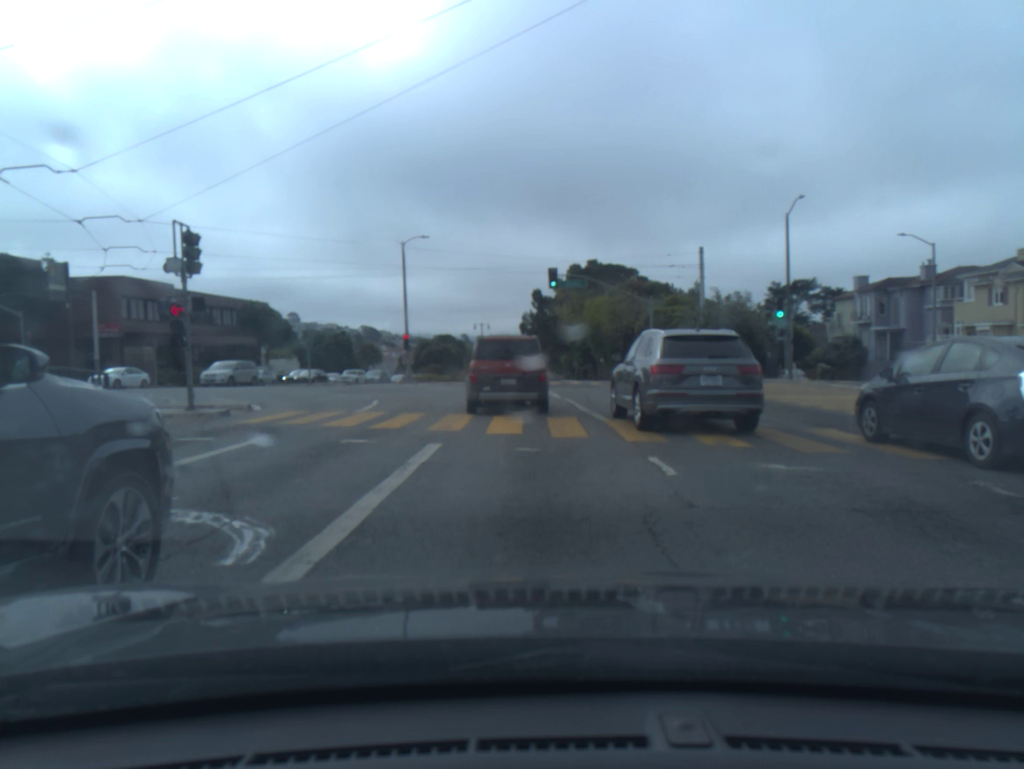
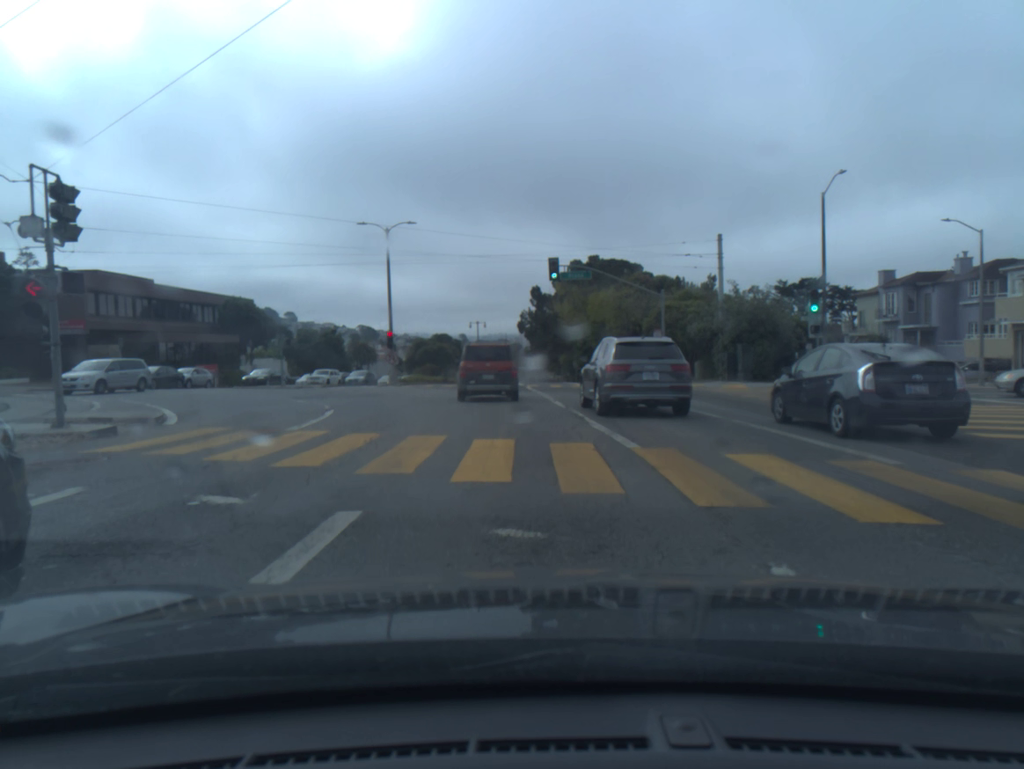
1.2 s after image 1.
(-0.1, +4.8) m; -2°
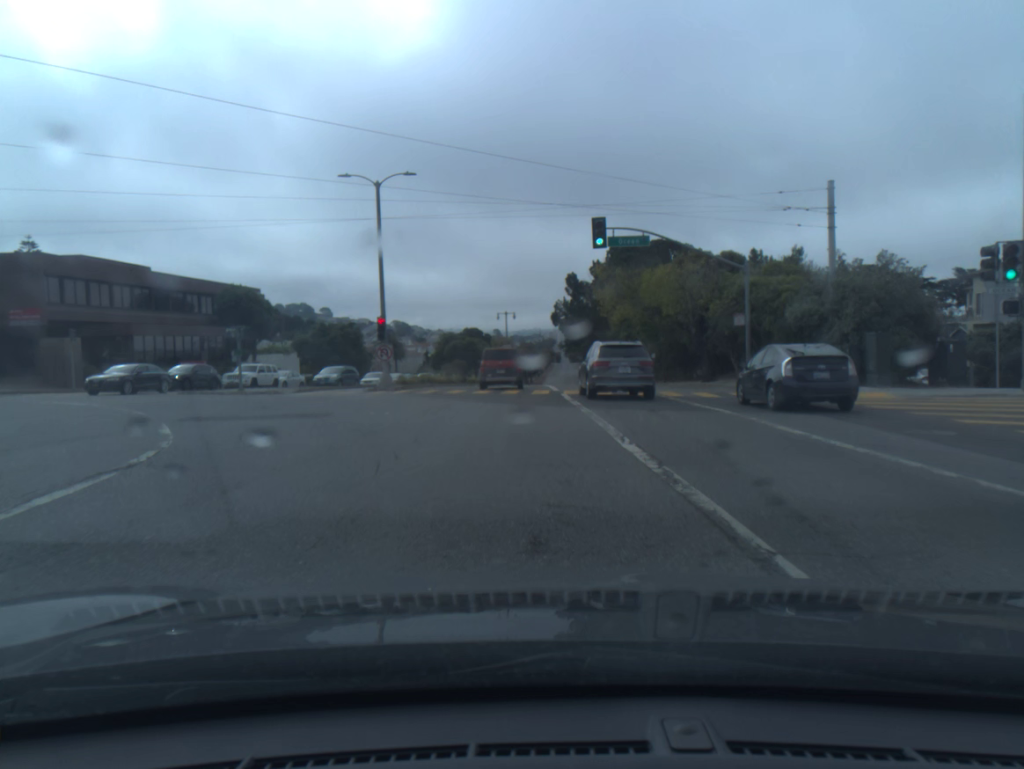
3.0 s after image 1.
(-0.1, +11.3) m; -3°
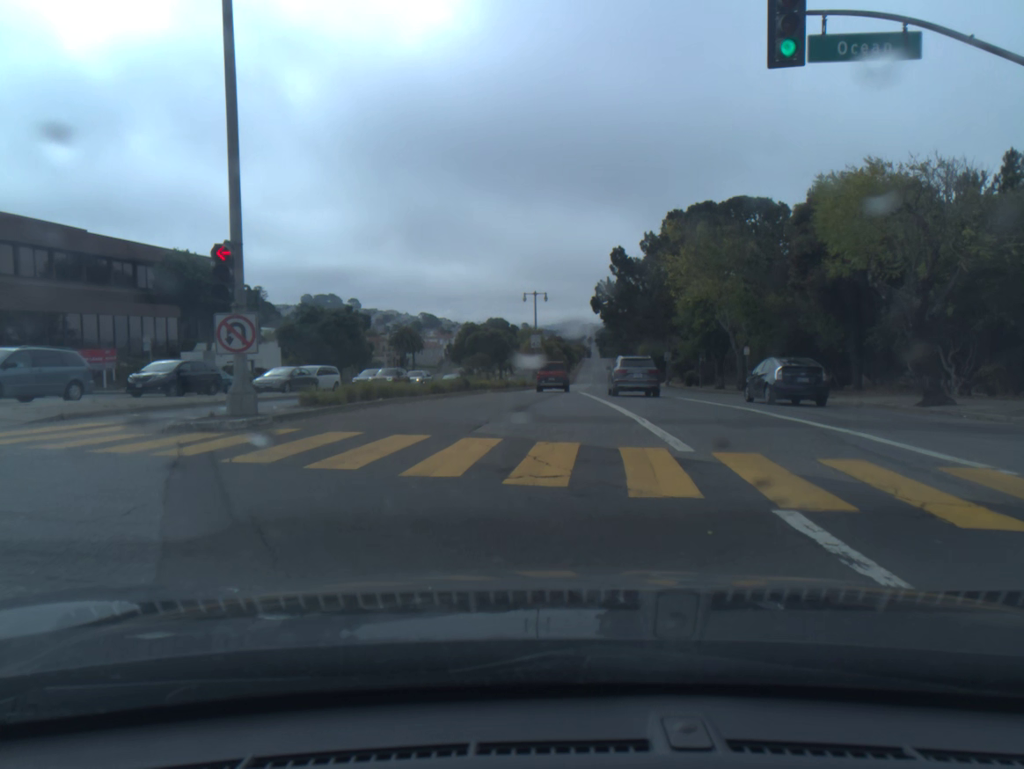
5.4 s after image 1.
(-0.5, +20.7) m; -1°
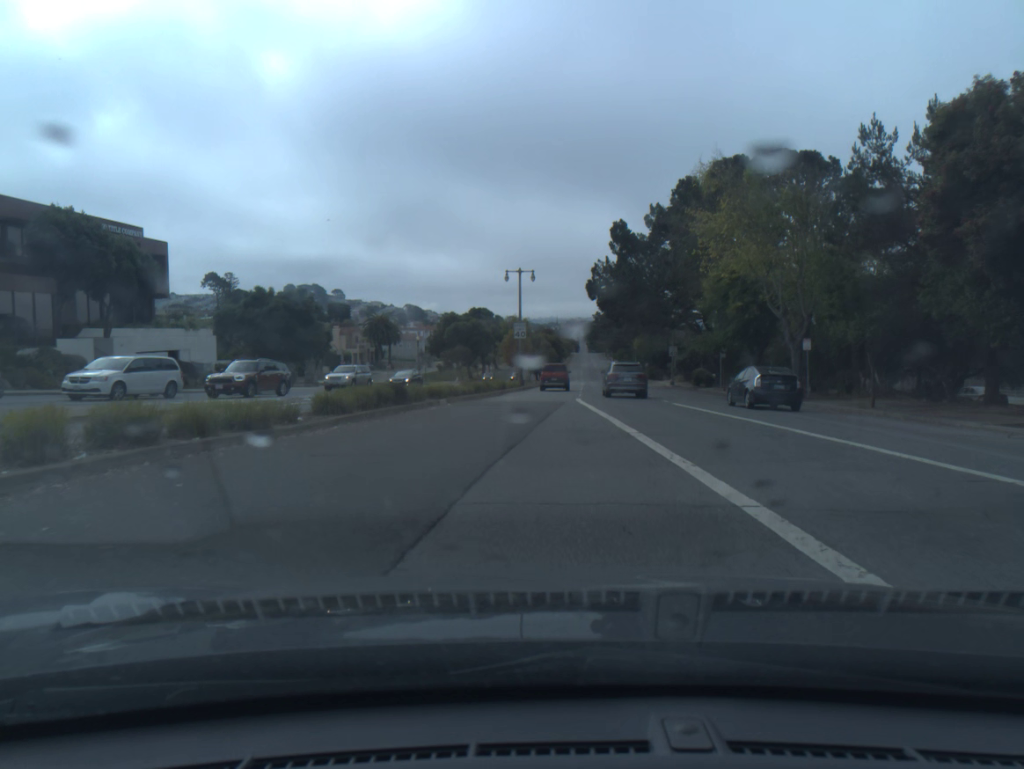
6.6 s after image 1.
(+0.2, +13.3) m; +1°
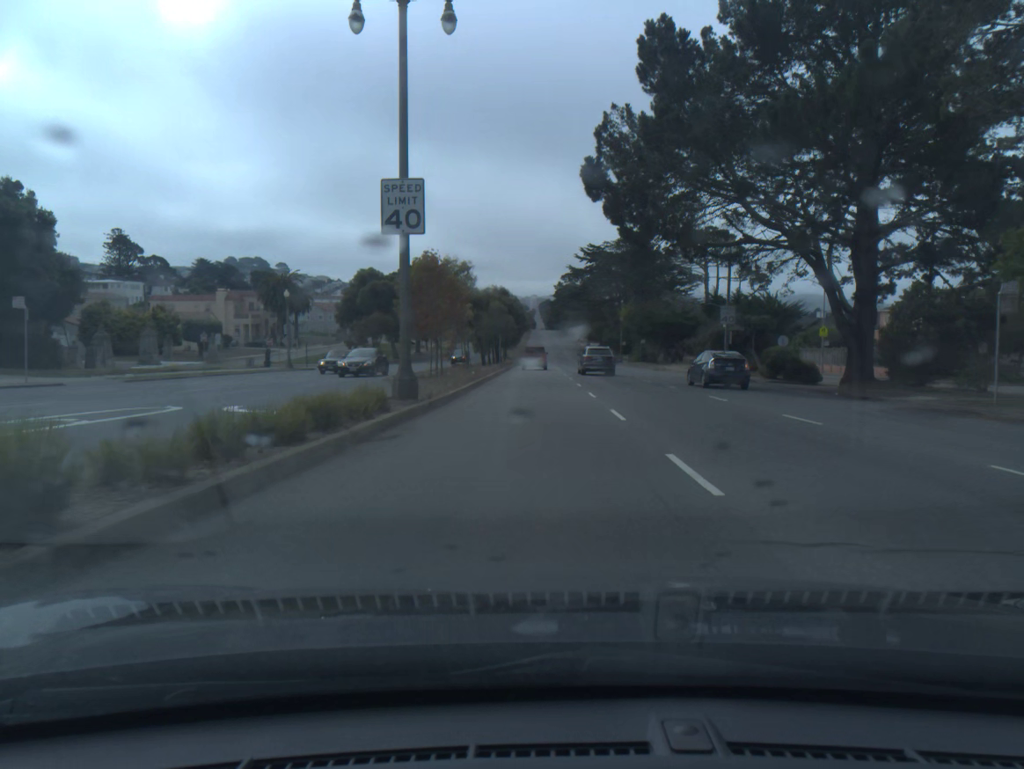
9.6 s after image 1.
(+0.7, +39.7) m; +3°
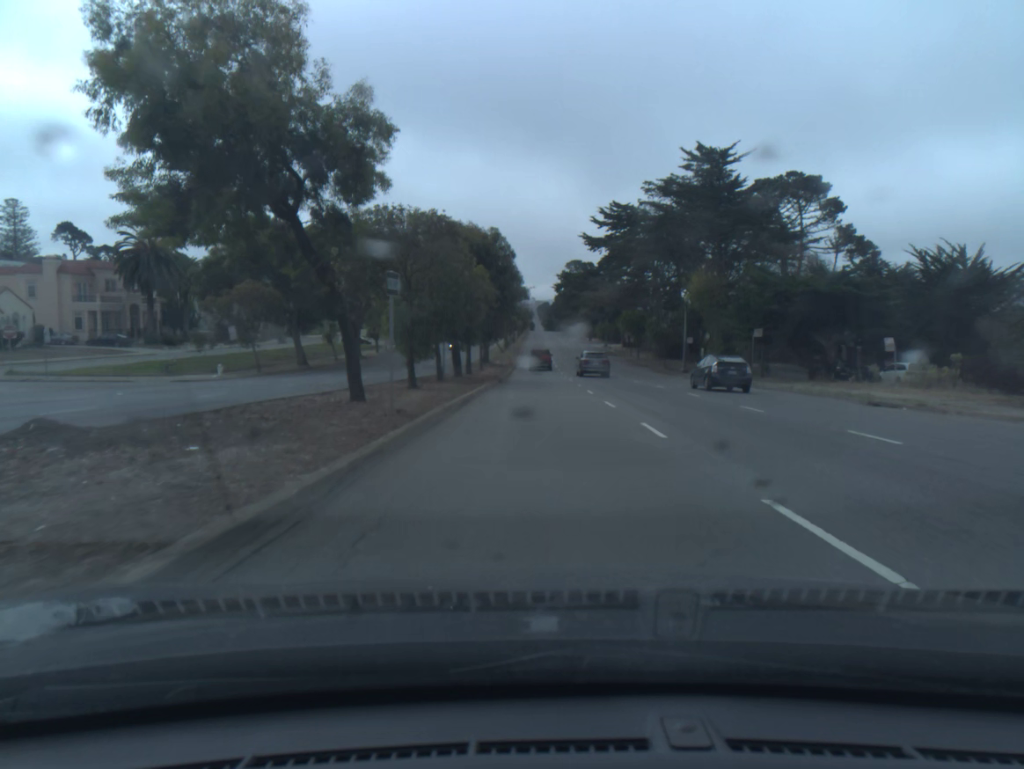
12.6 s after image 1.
(-0.2, +46.4) m; 0°
